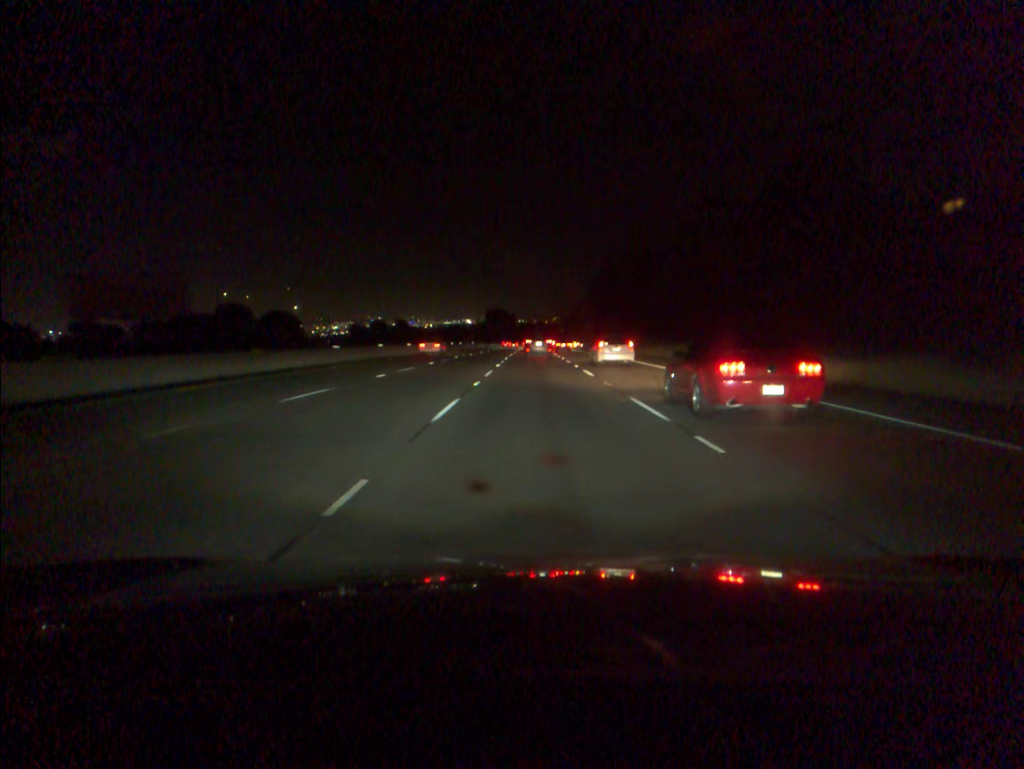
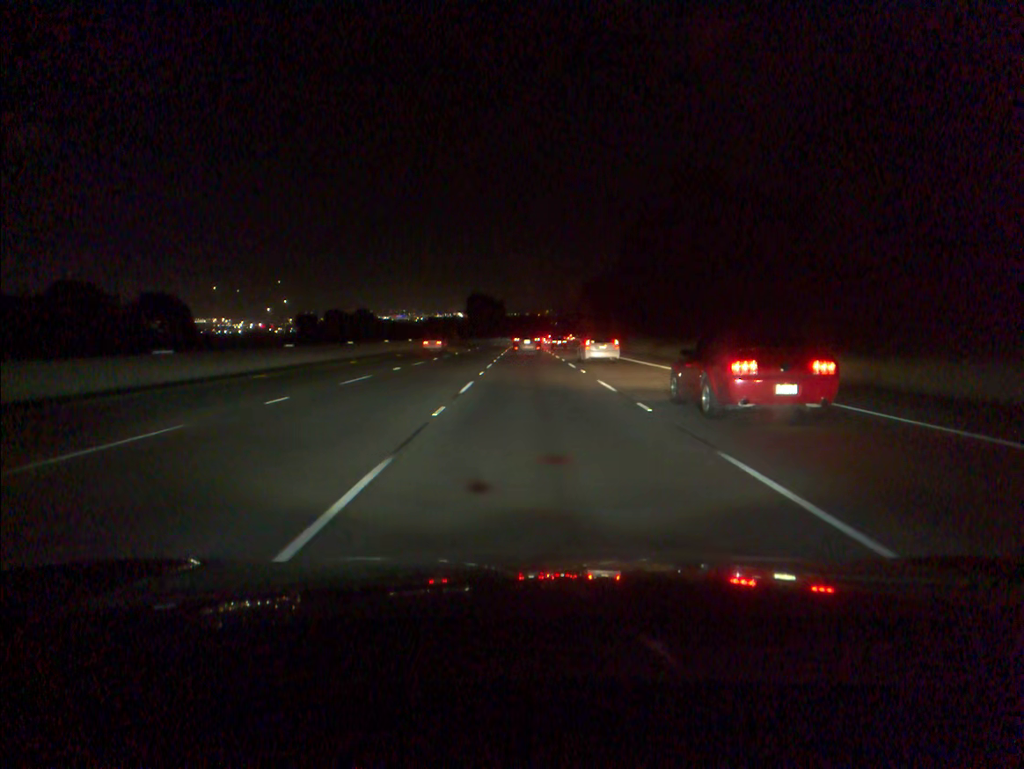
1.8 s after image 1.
(+0.3, +52.3) m; +1°
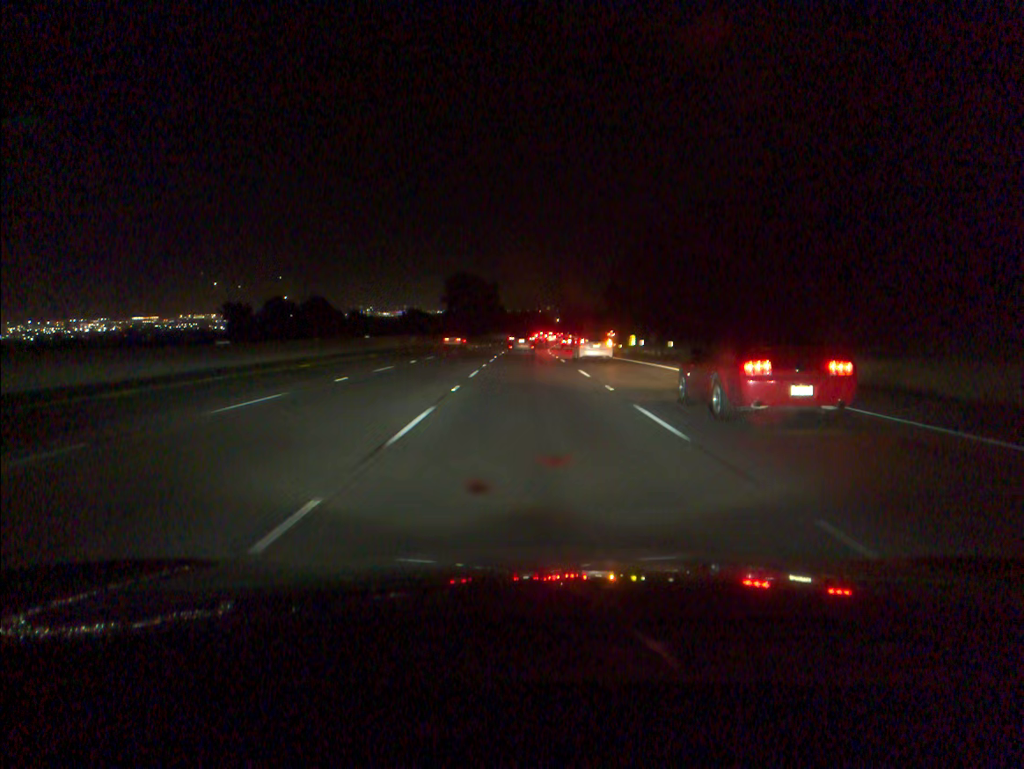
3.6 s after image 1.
(0.0, +52.7) m; 0°
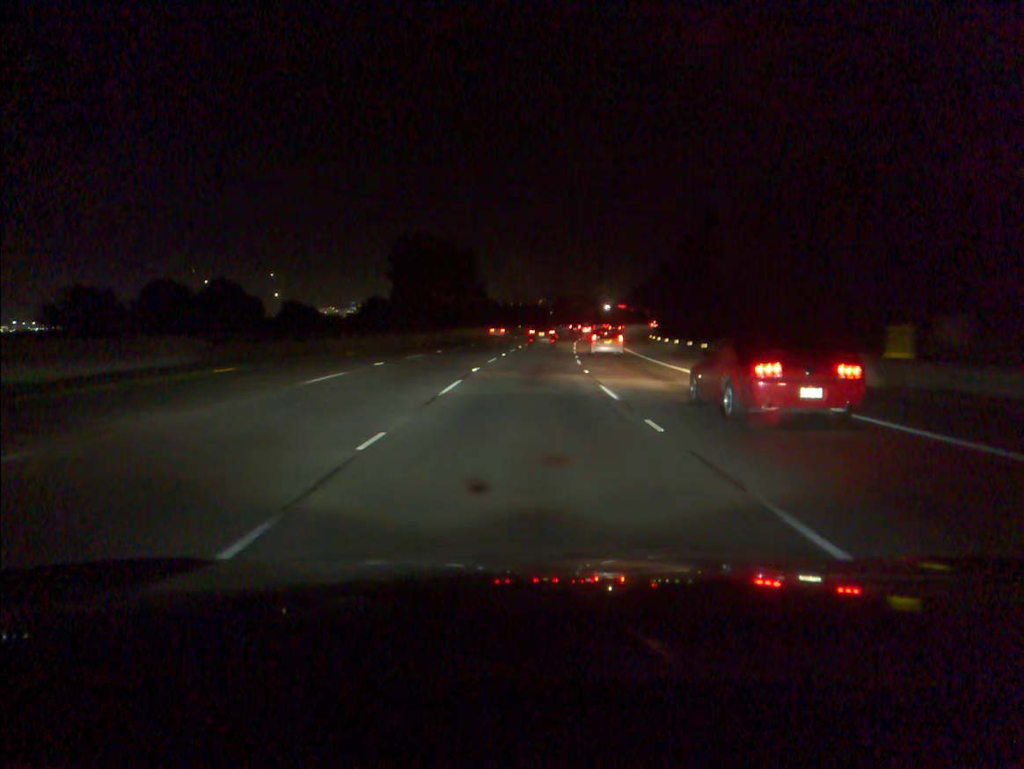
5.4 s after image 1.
(+0.1, +52.5) m; +1°
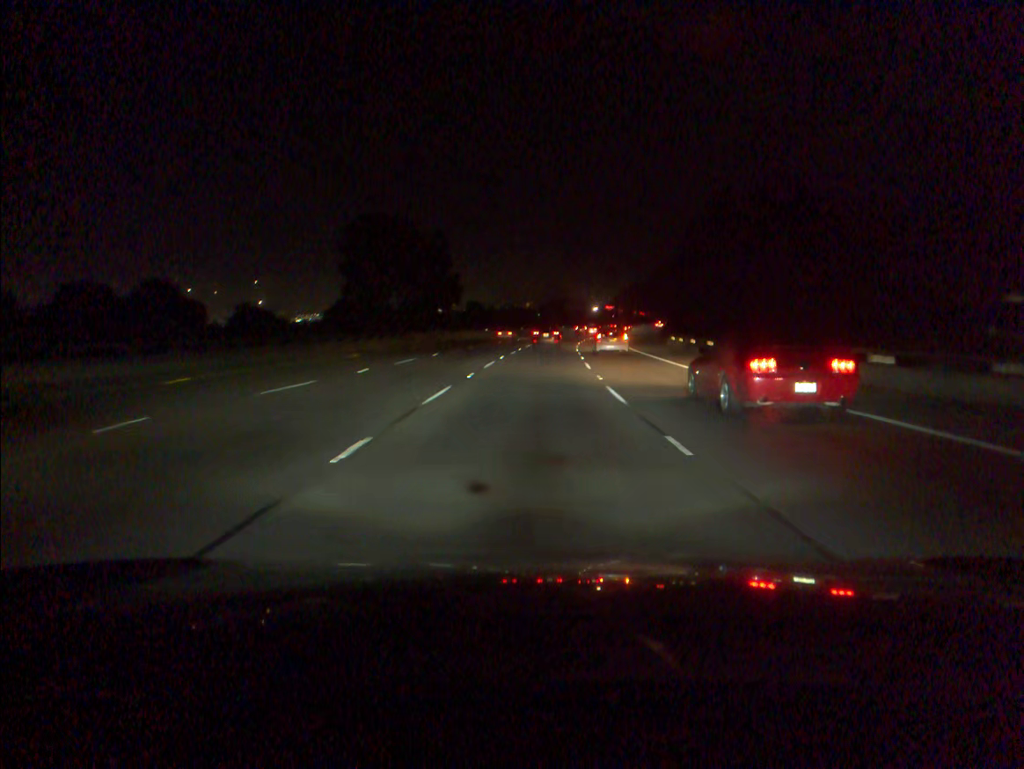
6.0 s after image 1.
(+0.1, +17.5) m; +1°
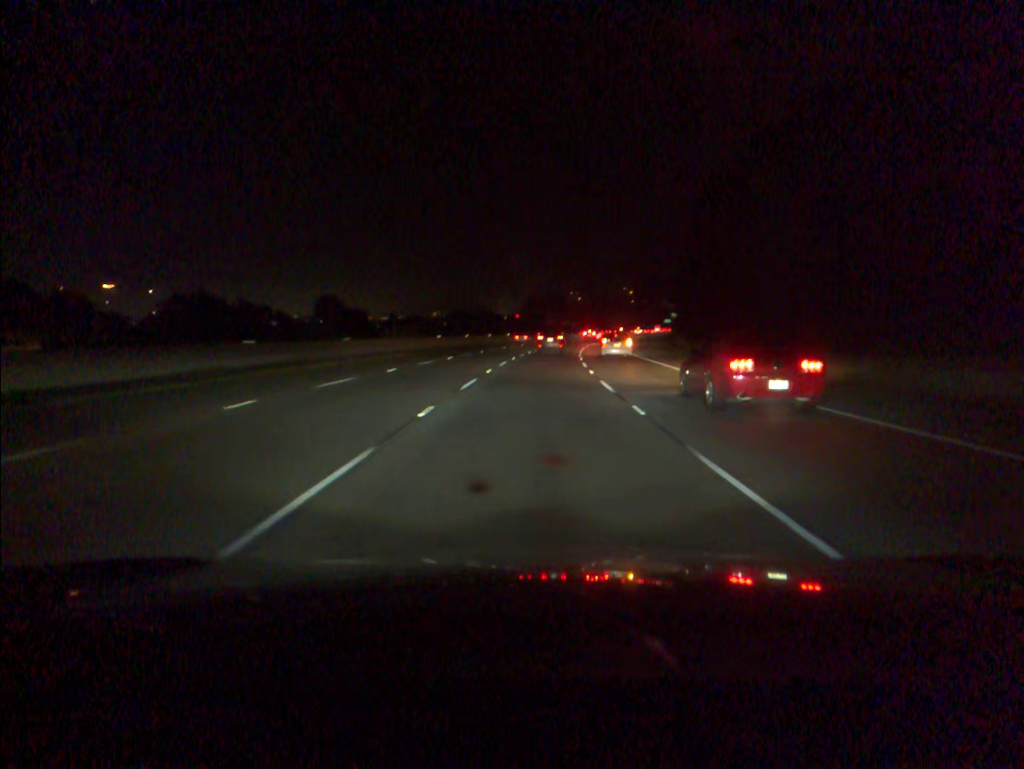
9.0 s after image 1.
(+4.5, +87.8) m; +7°
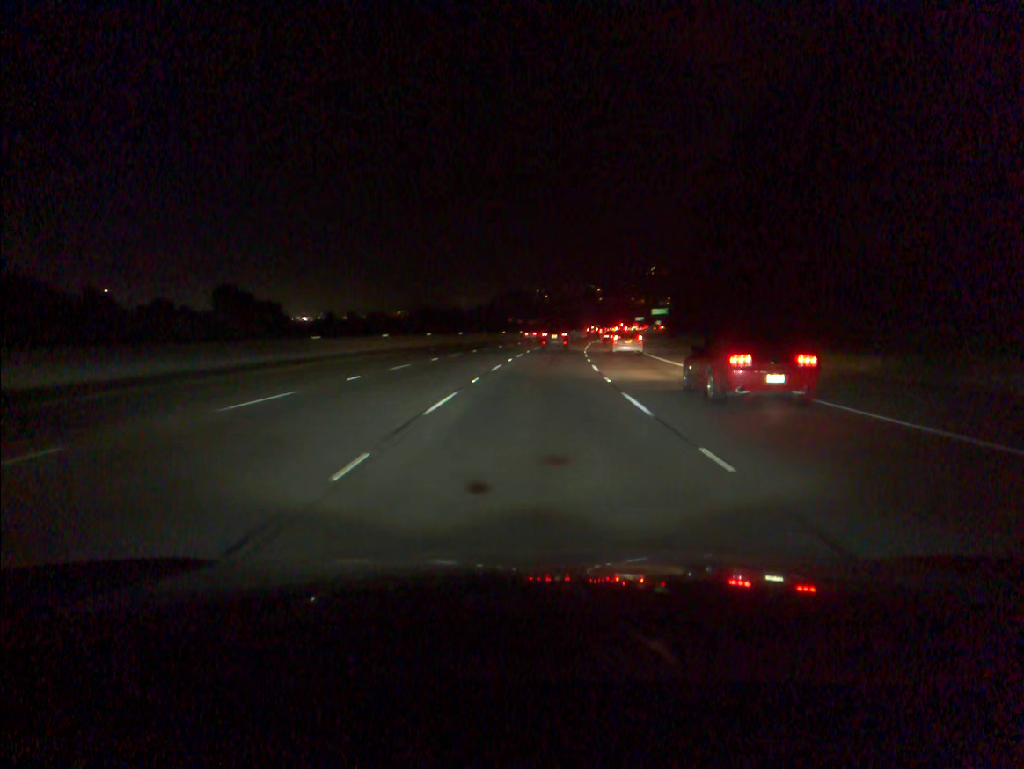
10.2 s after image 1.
(+0.7, +35.3) m; +2°
